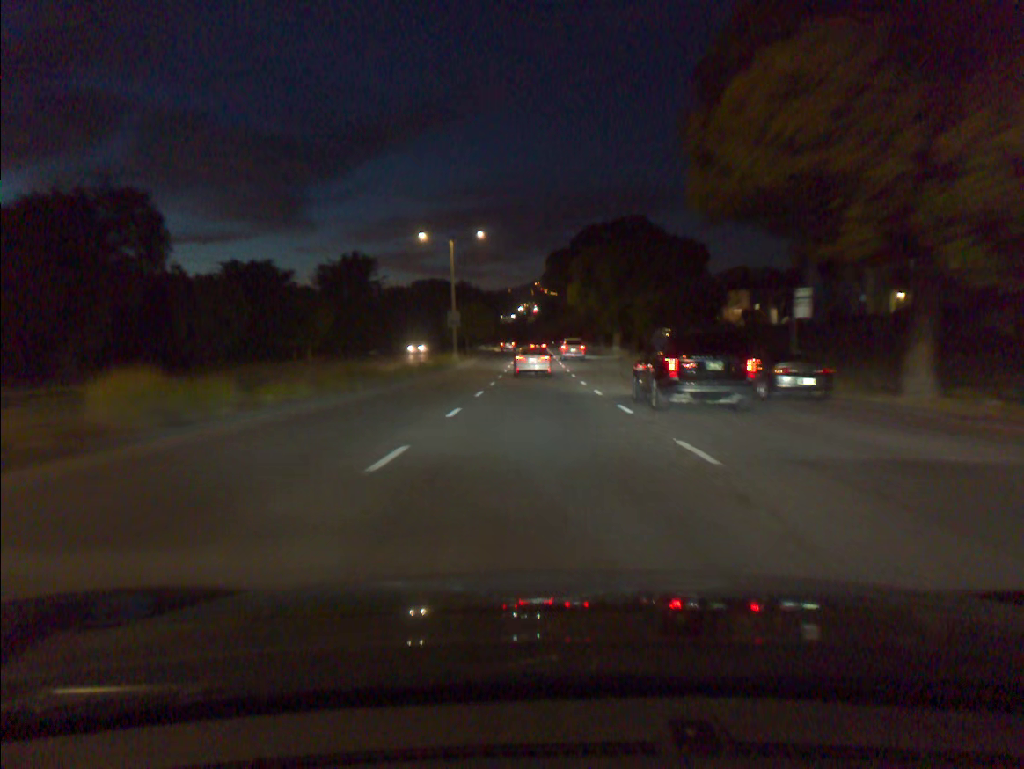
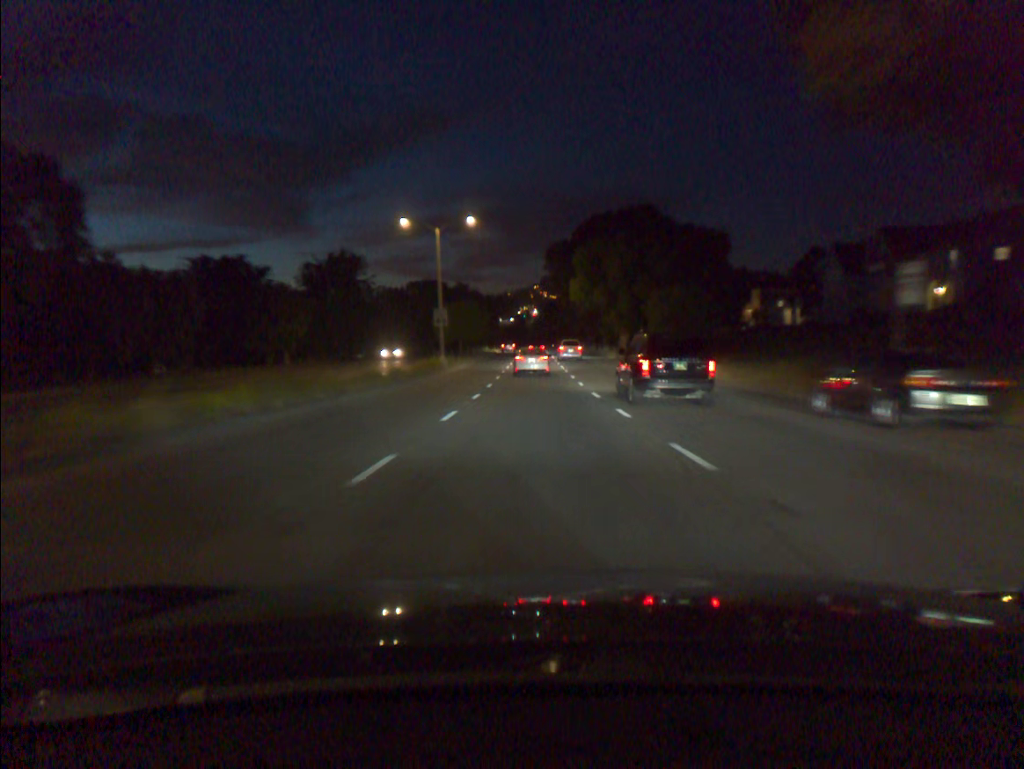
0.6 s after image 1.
(0.0, +7.6) m; 0°
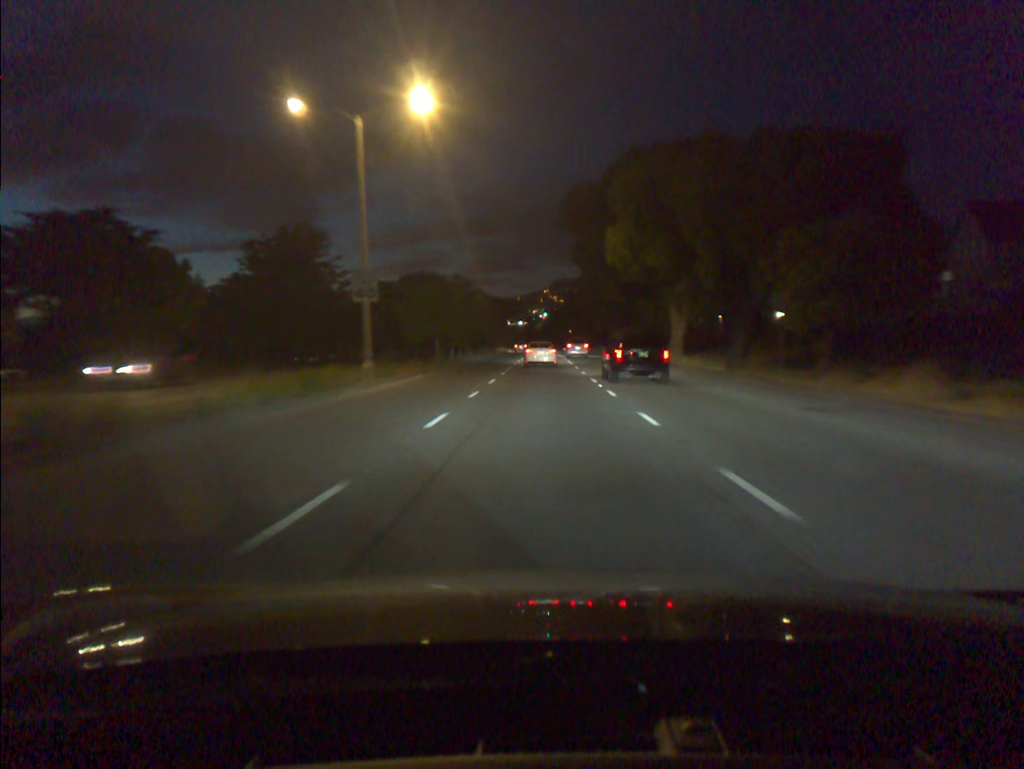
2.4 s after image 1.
(-0.2, +24.7) m; -1°
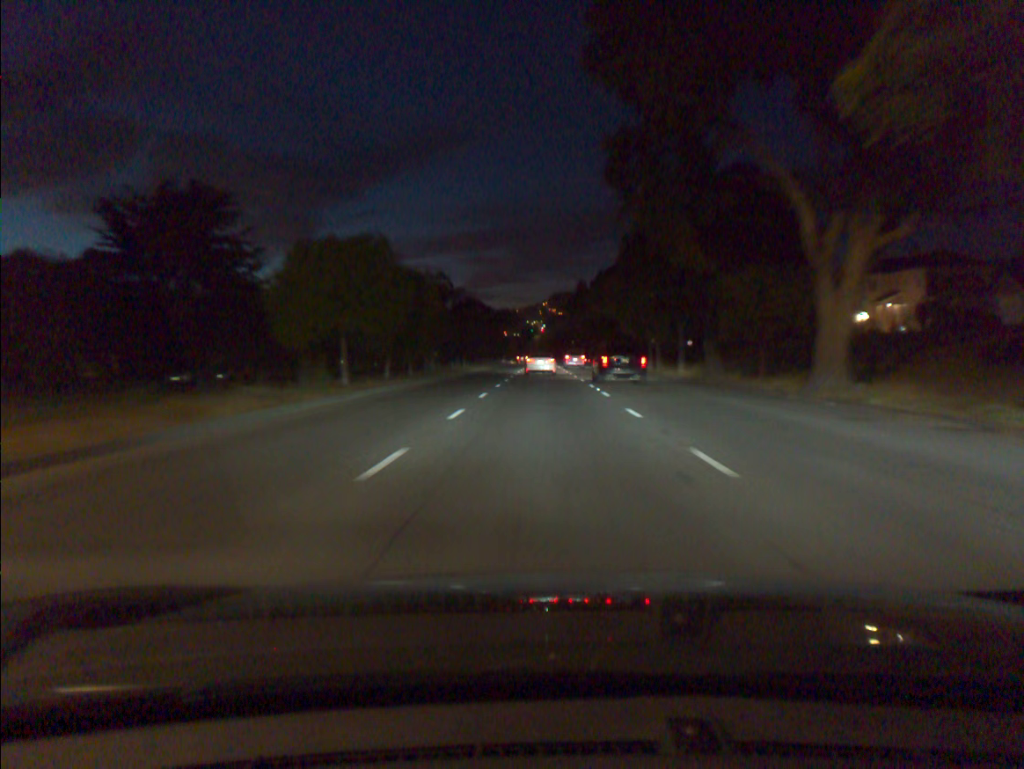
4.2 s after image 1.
(0.0, +26.7) m; 0°
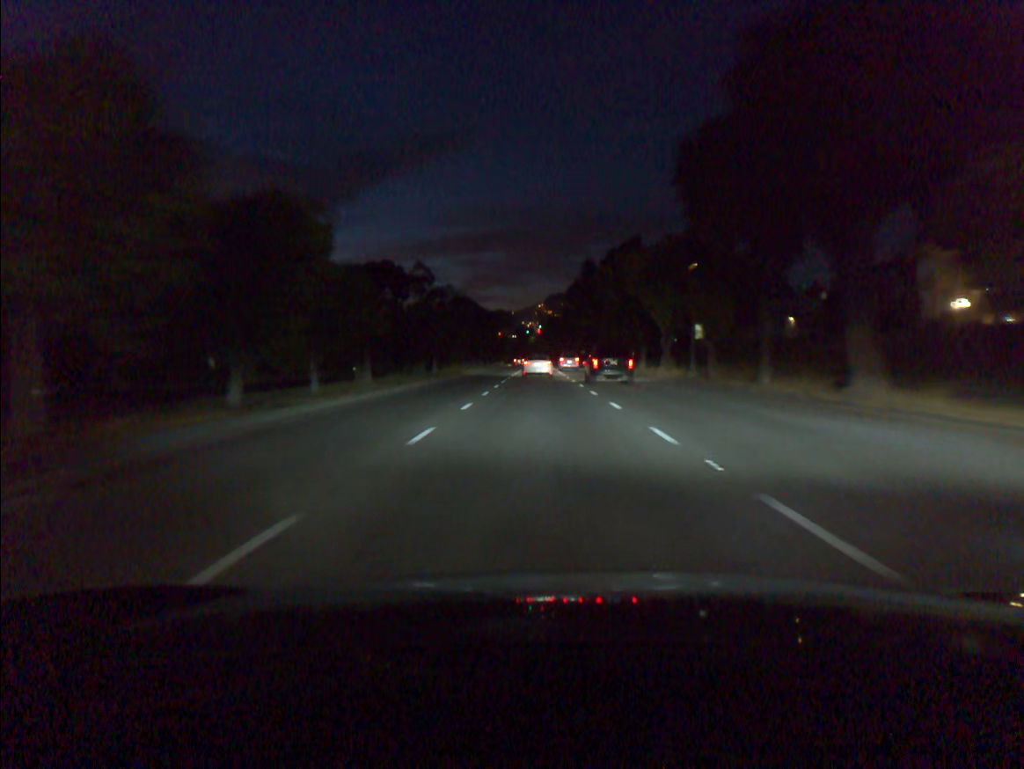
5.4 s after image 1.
(+0.1, +18.5) m; 0°
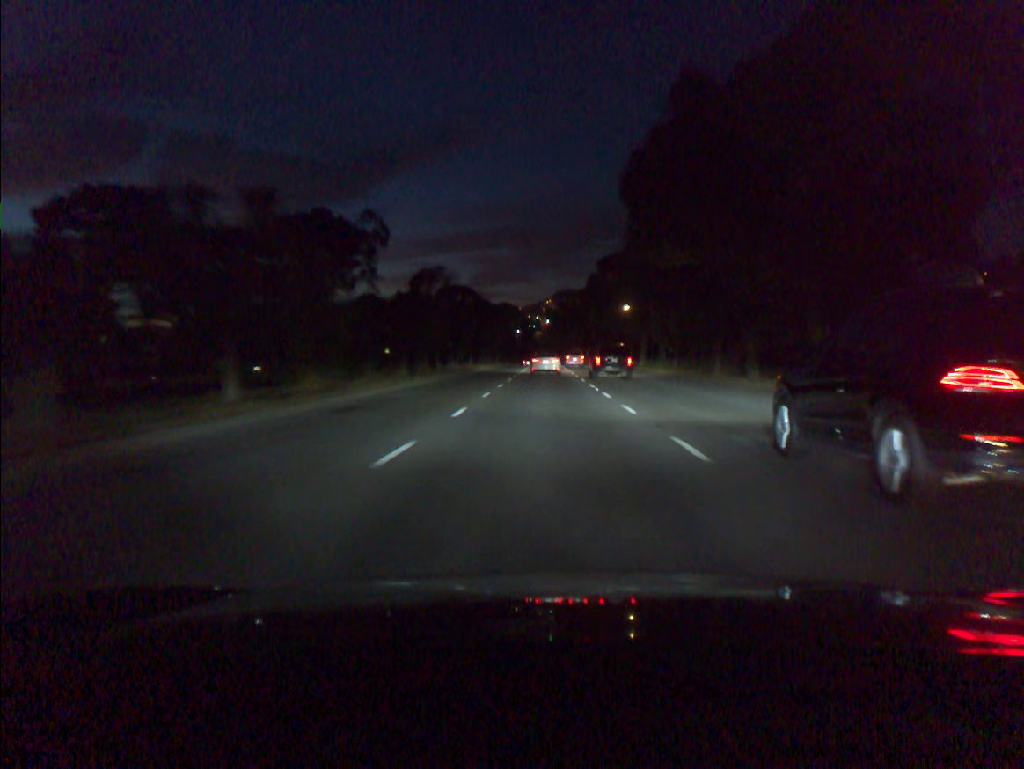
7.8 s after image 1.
(-0.1, +38.7) m; 0°
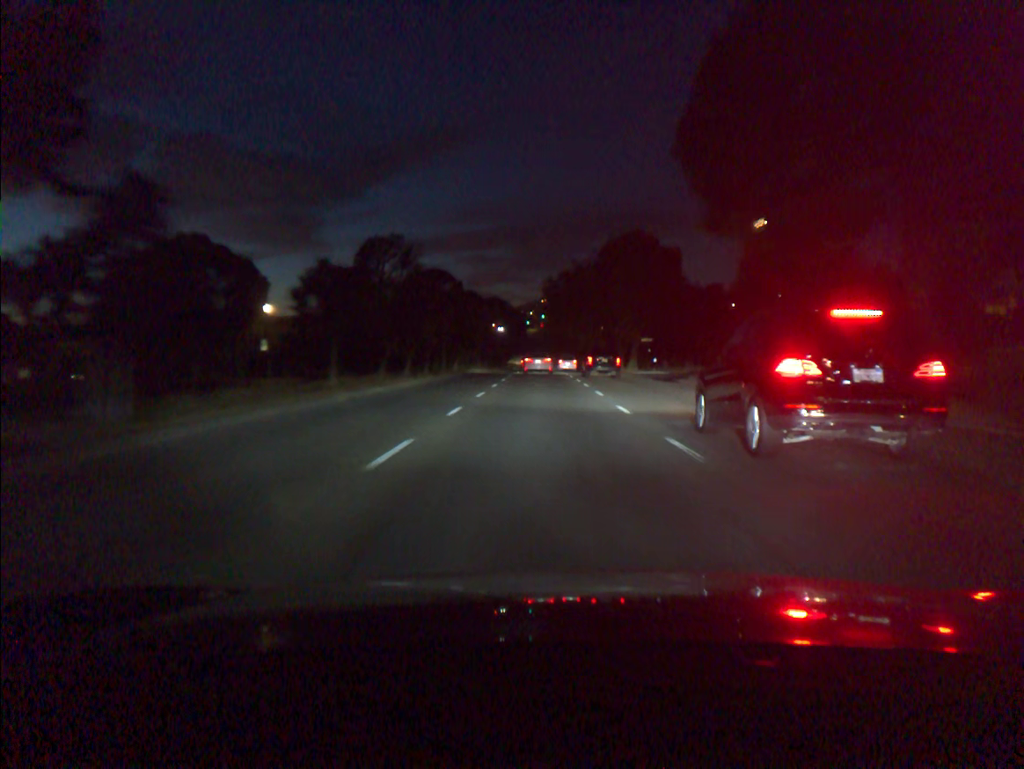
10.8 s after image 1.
(+0.2, +50.9) m; 0°
